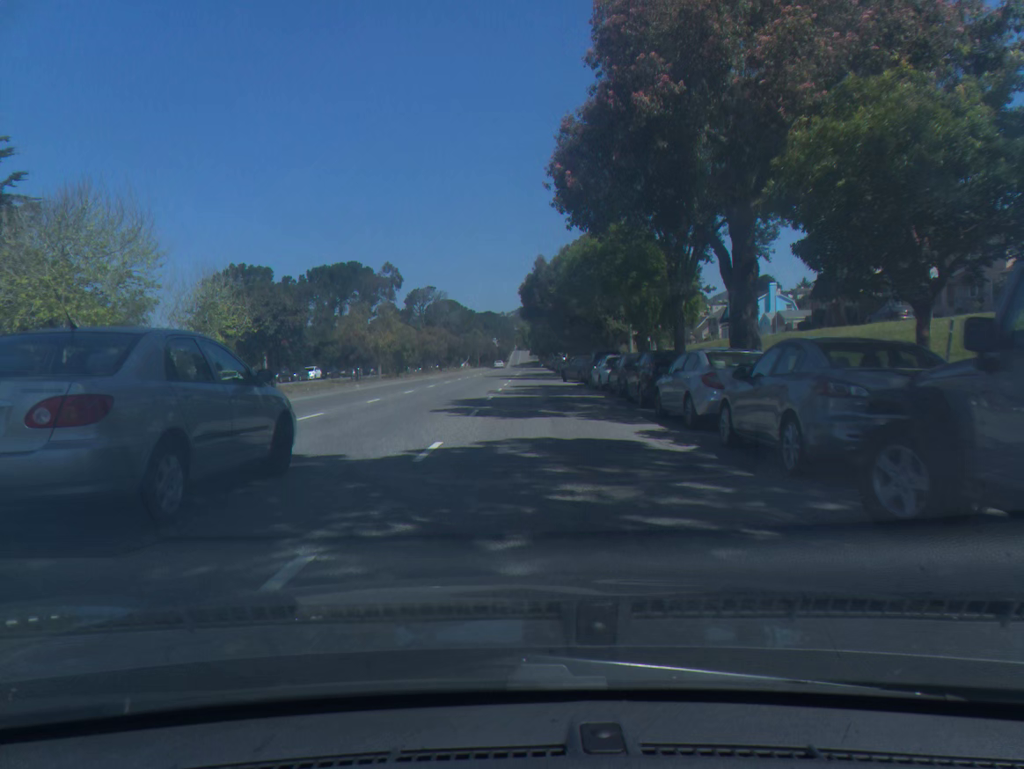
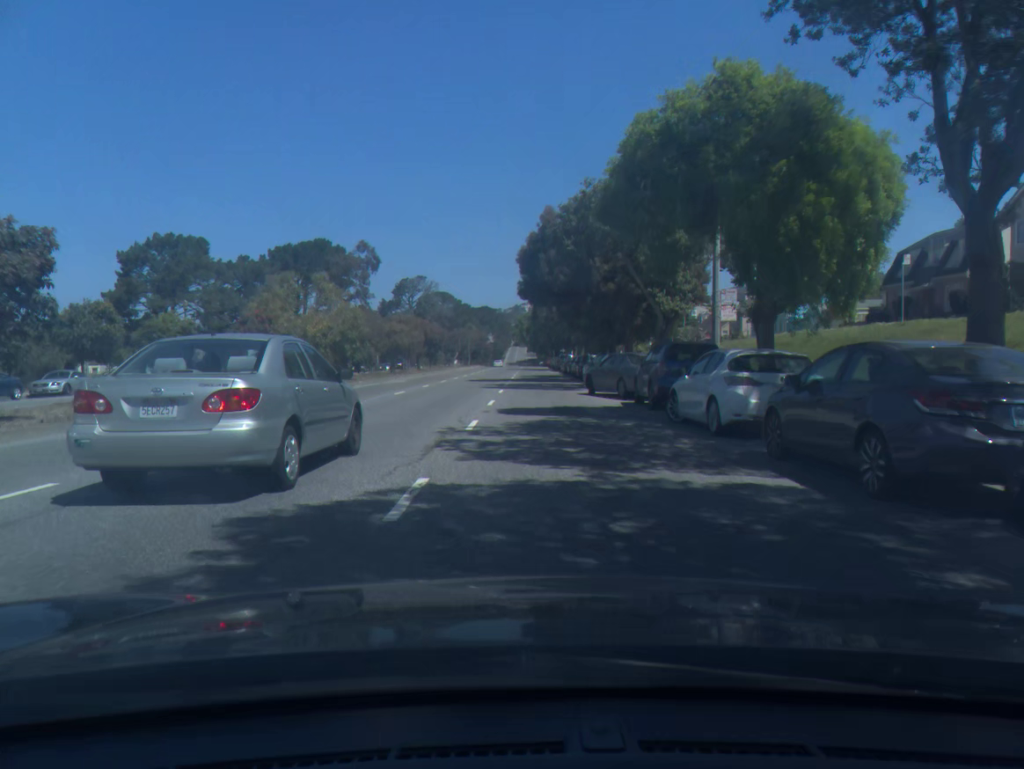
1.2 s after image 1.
(0.0, +17.9) m; 0°
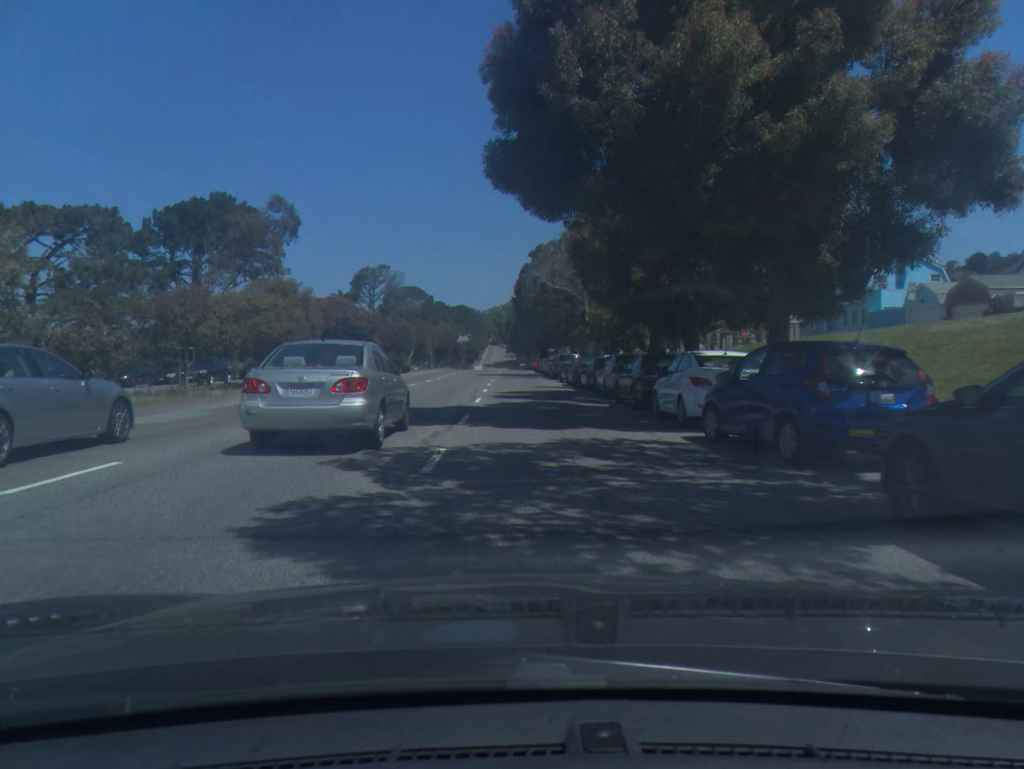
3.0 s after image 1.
(+0.1, +27.1) m; +2°
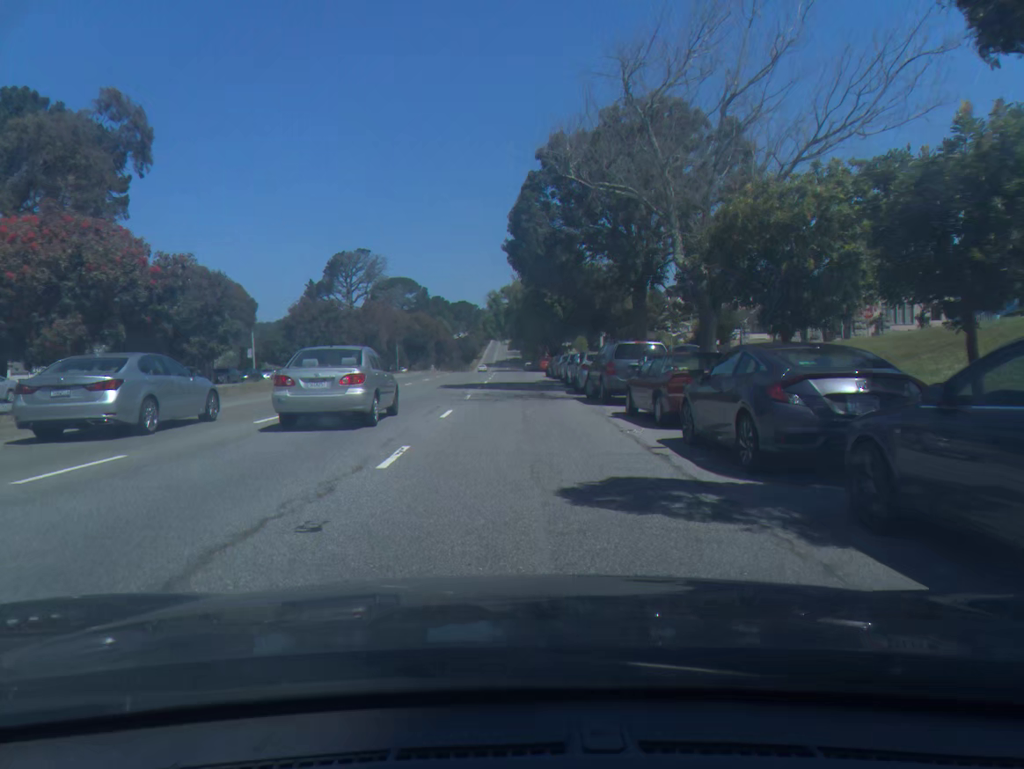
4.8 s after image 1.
(+0.1, +28.0) m; -1°
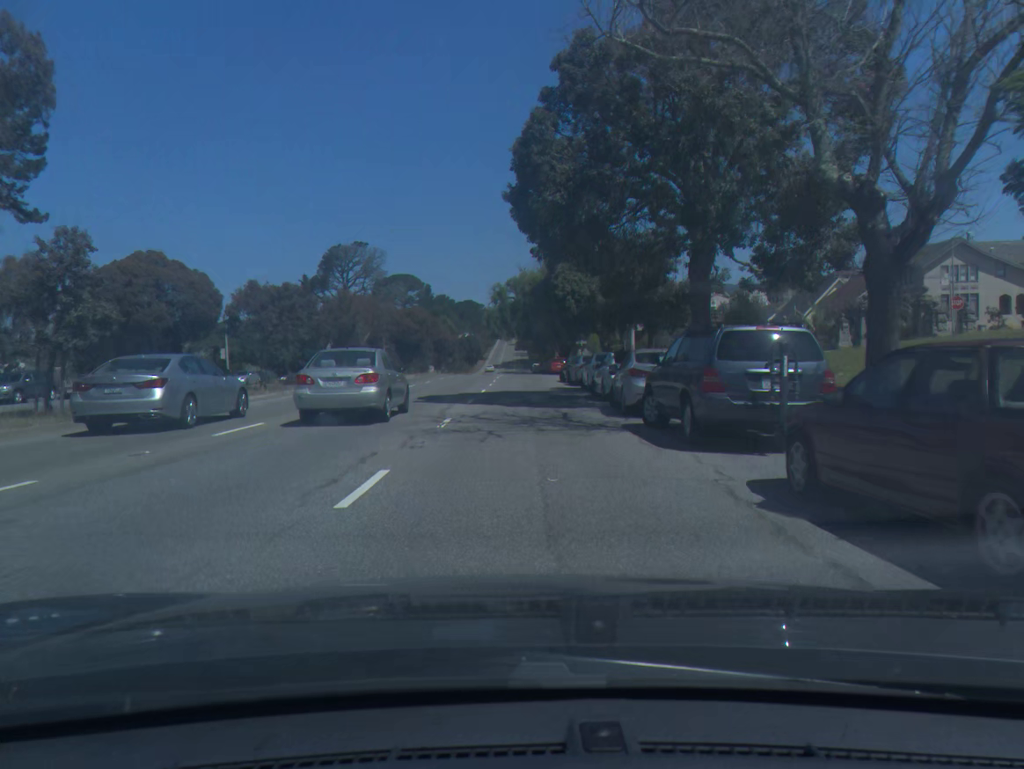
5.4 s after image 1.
(-0.1, +9.6) m; -1°
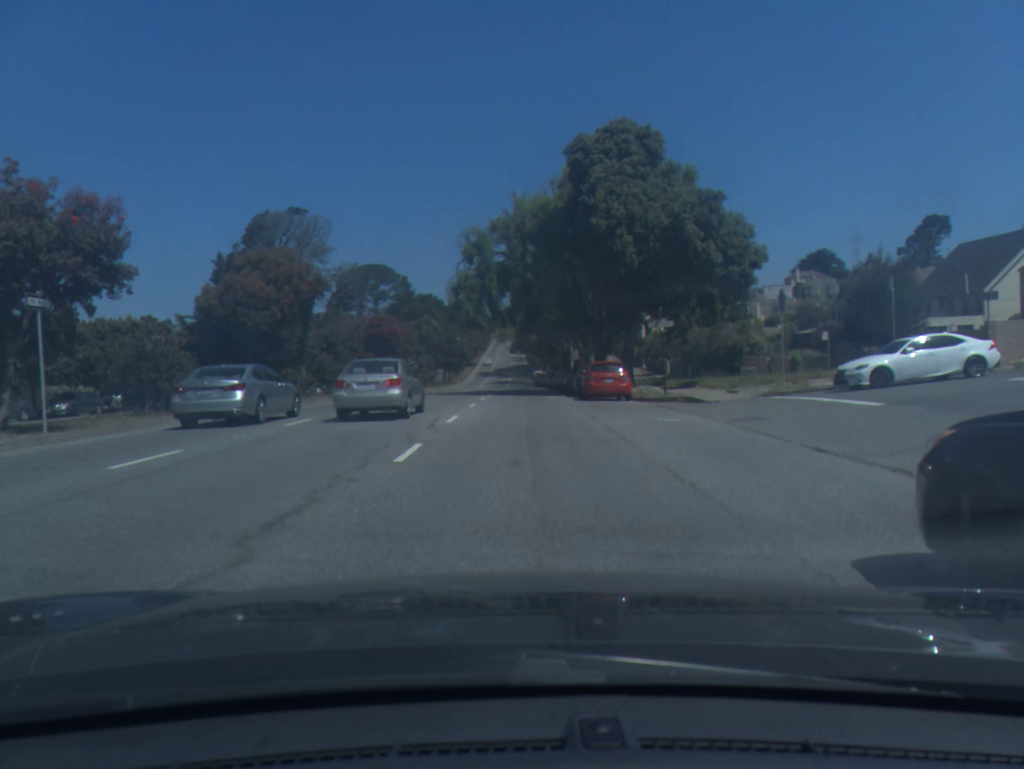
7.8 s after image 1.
(+0.1, +39.9) m; 0°
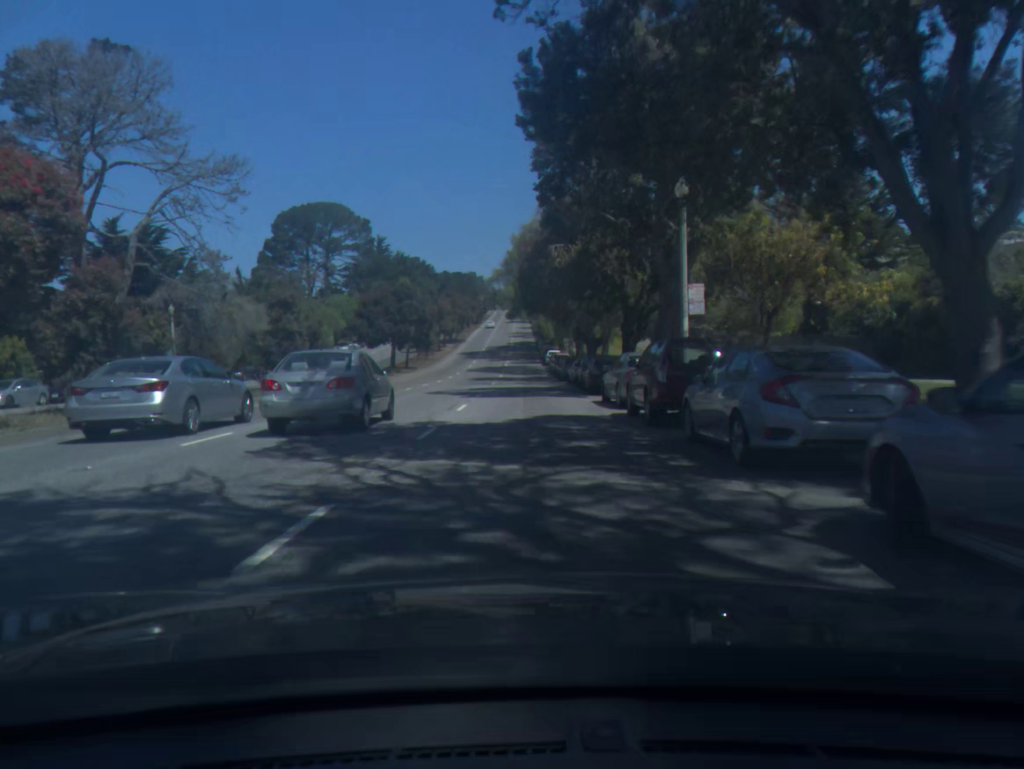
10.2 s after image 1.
(-0.1, +48.1) m; -1°
